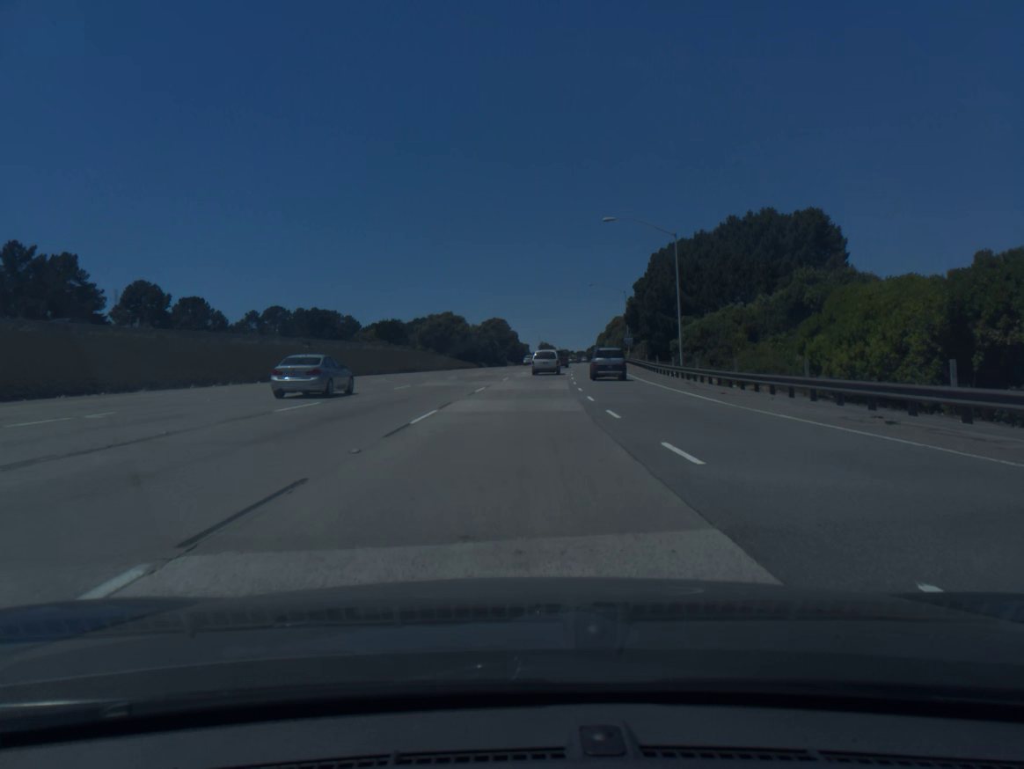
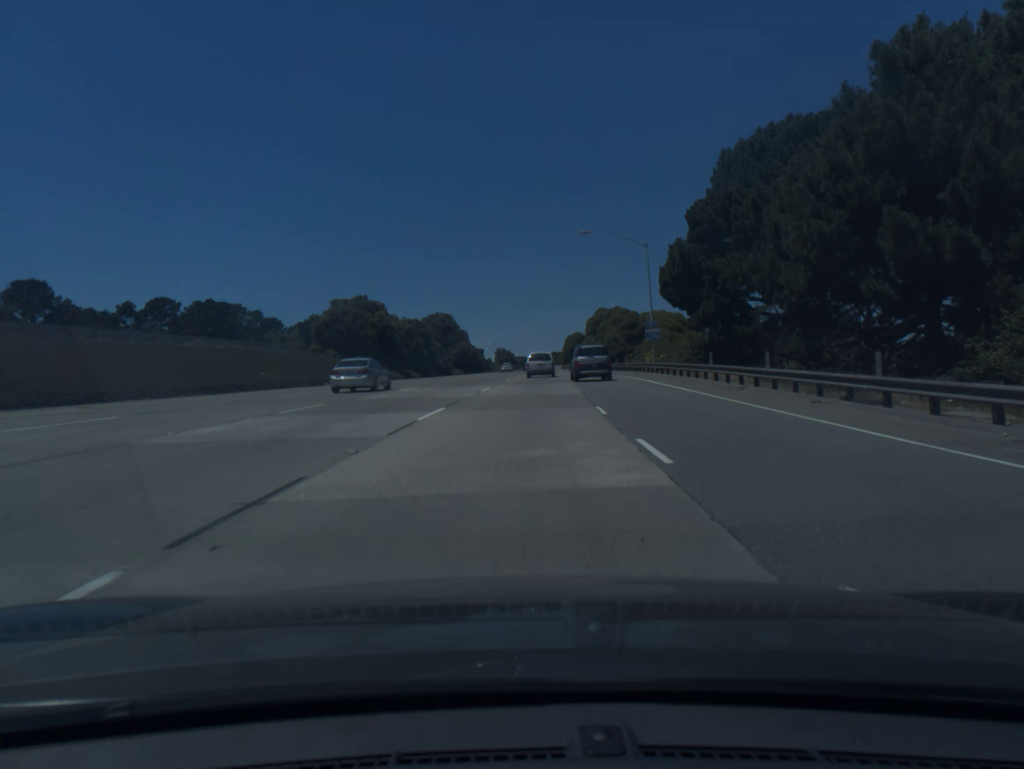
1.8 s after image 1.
(+1.3, +43.7) m; +3°
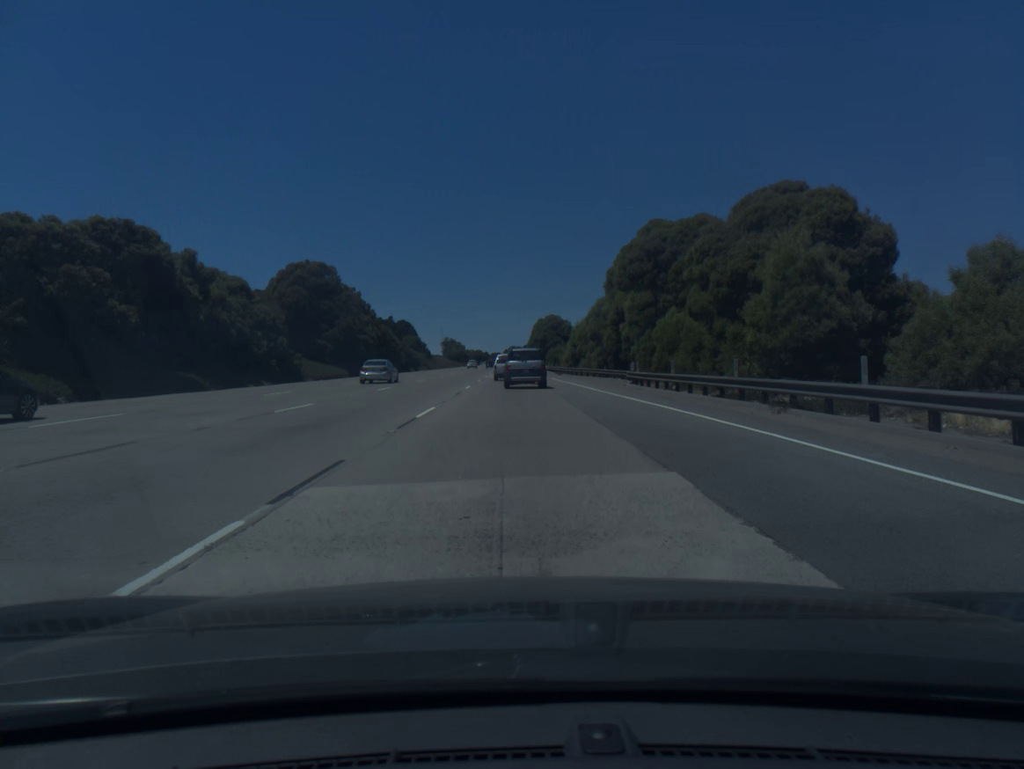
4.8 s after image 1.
(+2.2, +71.3) m; +3°
